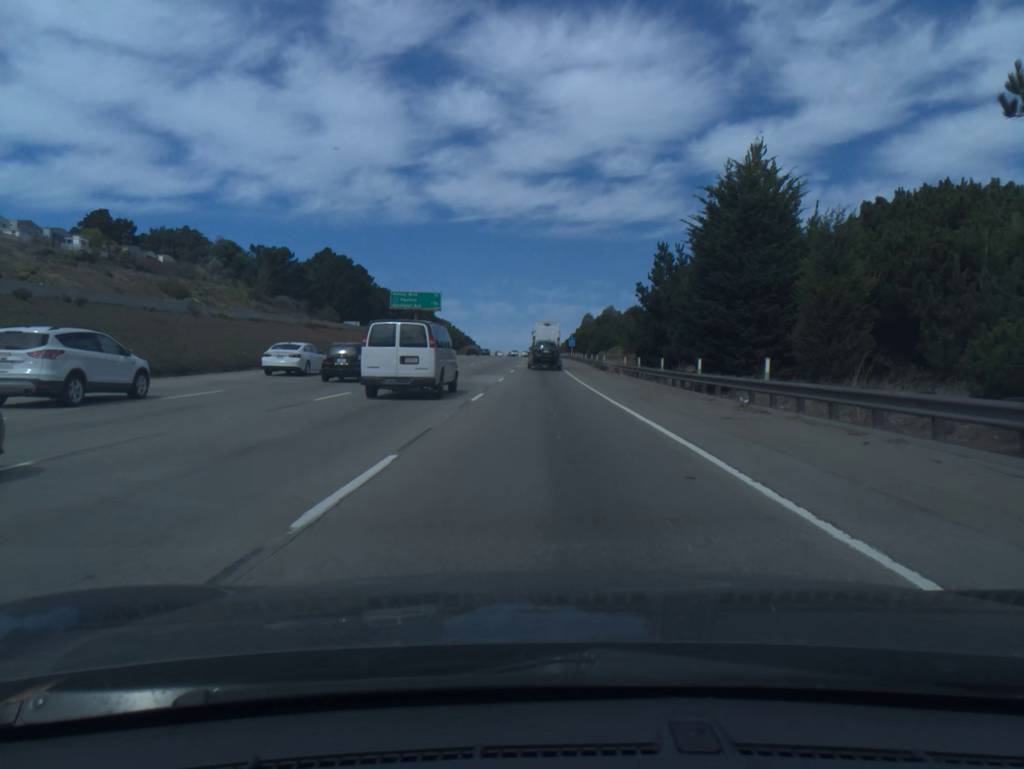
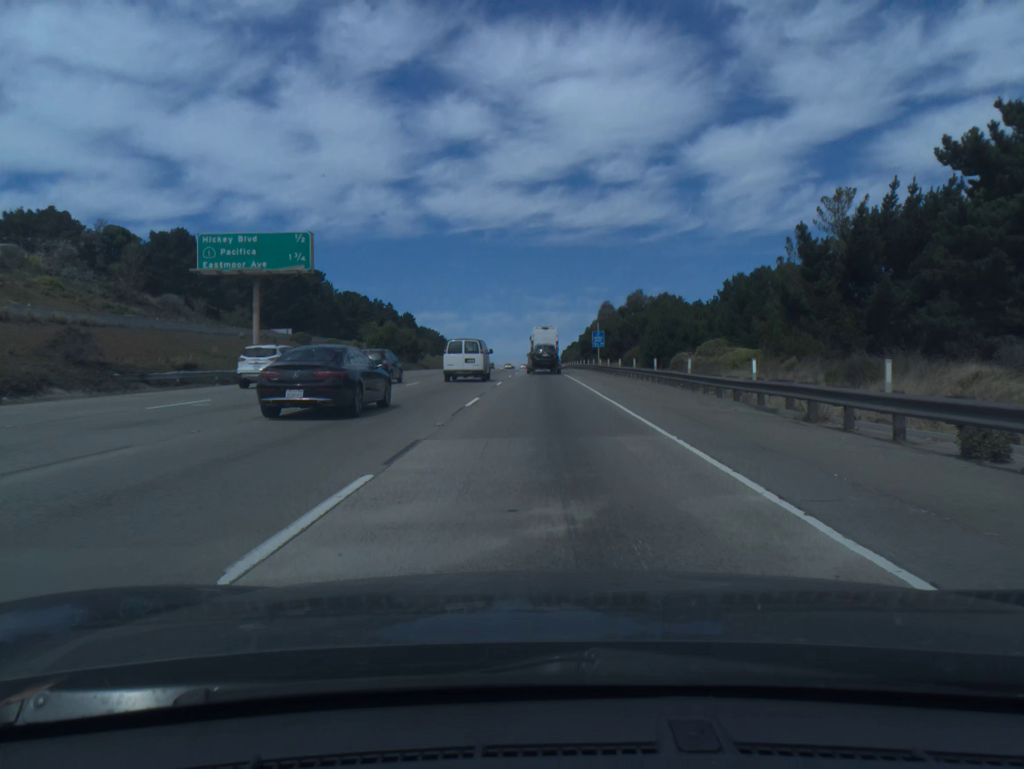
(-0.2, +59.3) m; 0°
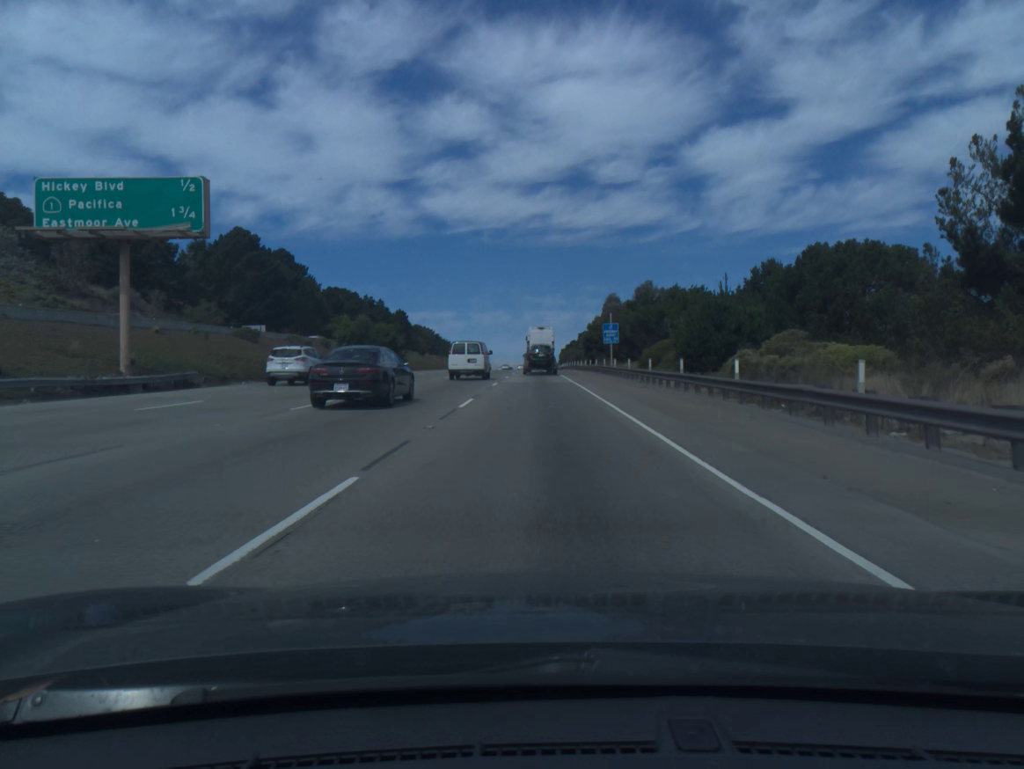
(0.0, +14.7) m; 0°
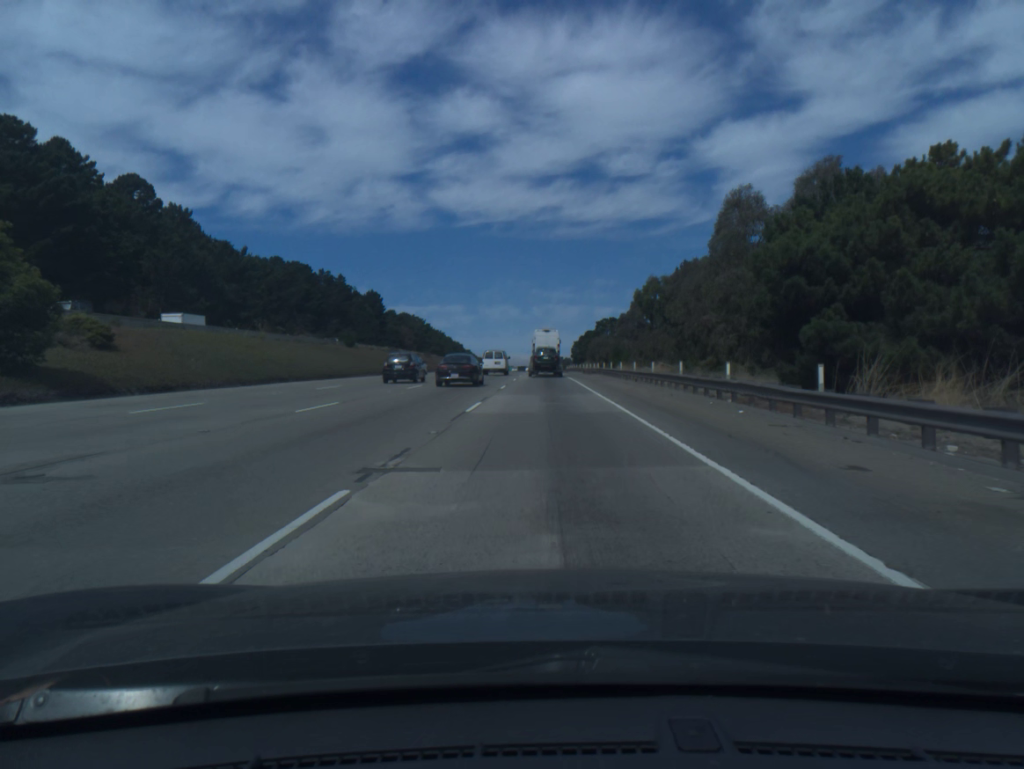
(-0.5, +73.6) m; 0°
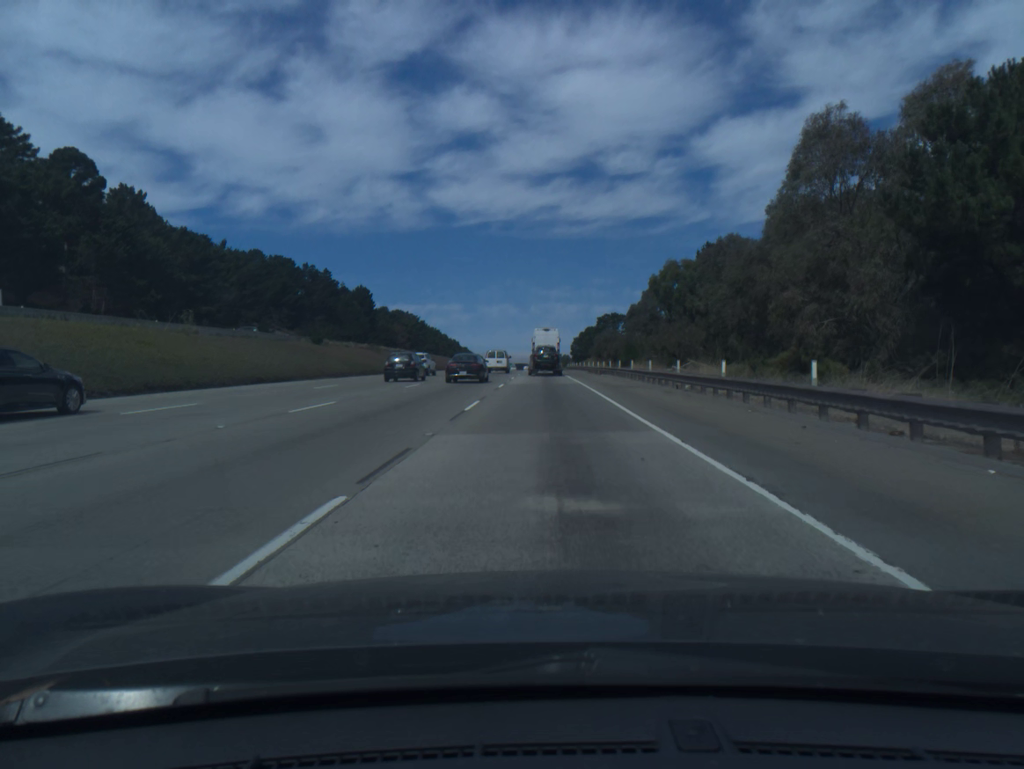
(0.0, +14.8) m; 0°
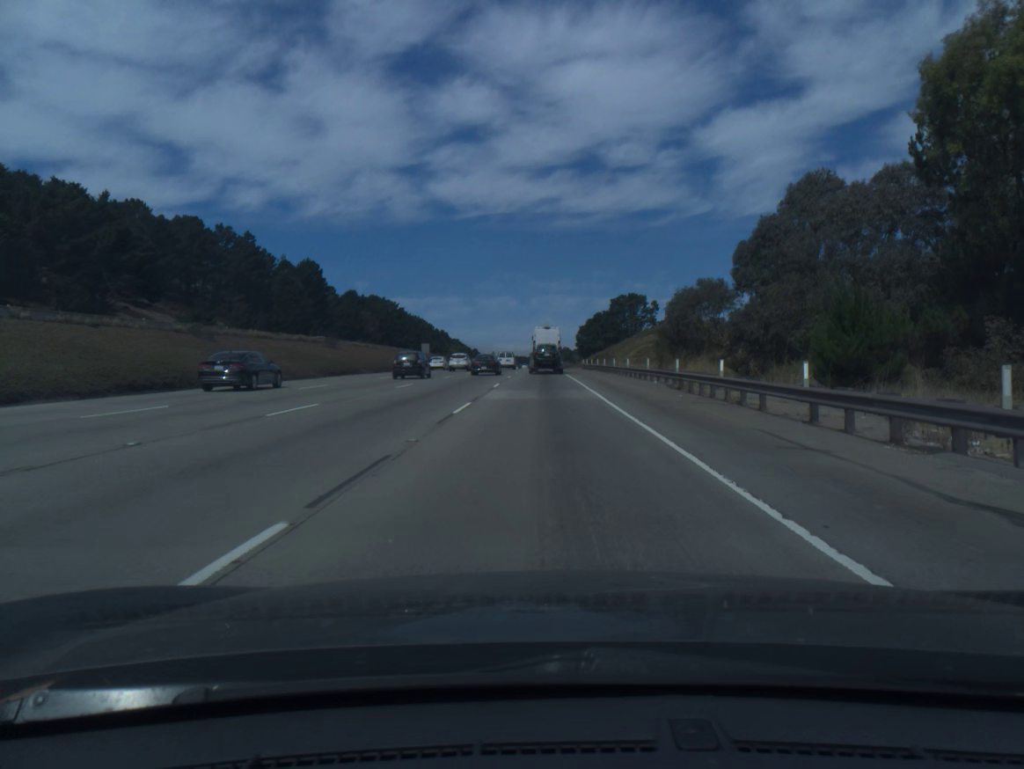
(+0.1, +59.5) m; 0°
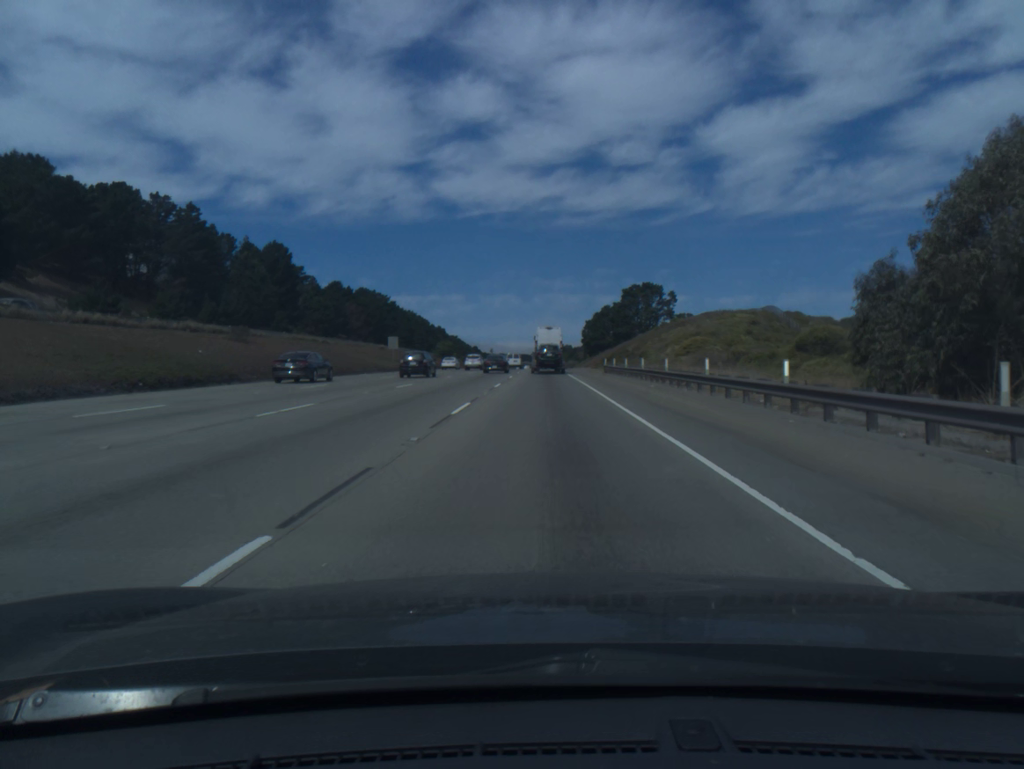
(-0.1, +29.9) m; 0°
